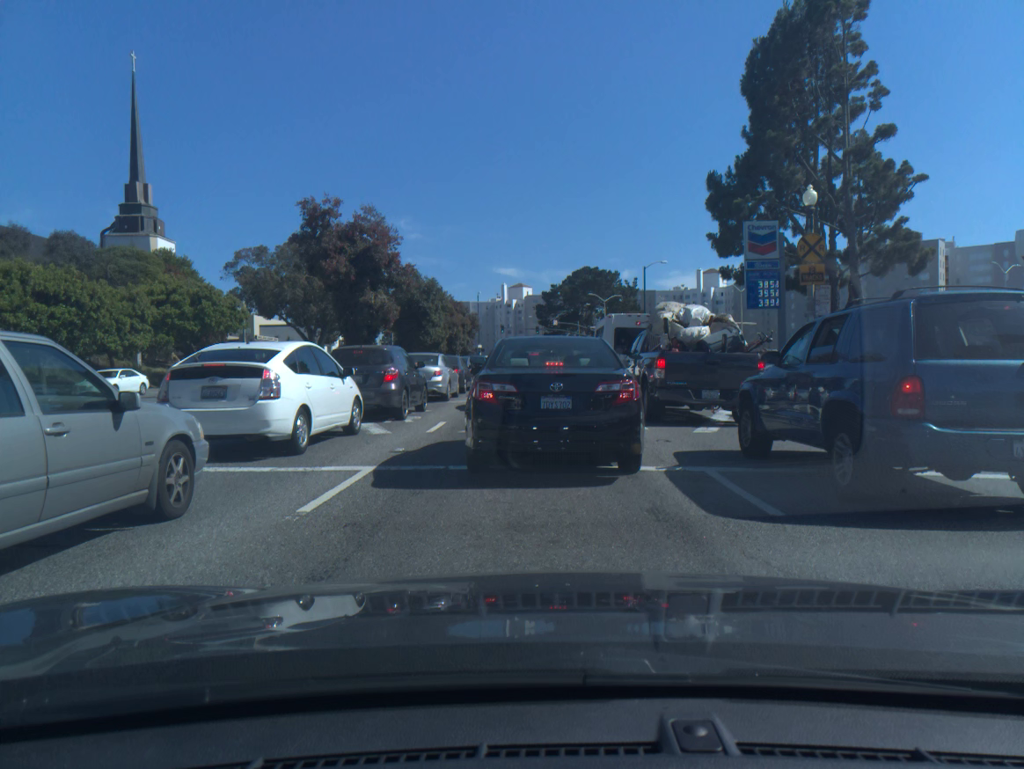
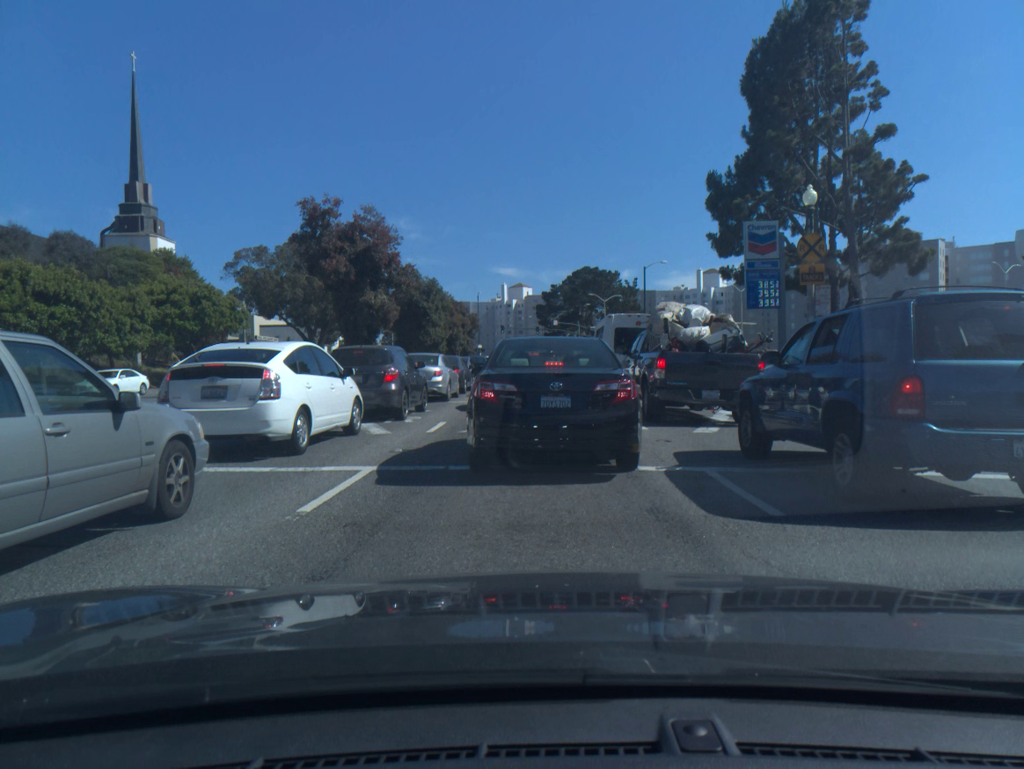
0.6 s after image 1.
(0.0, 0.0) m; 0°
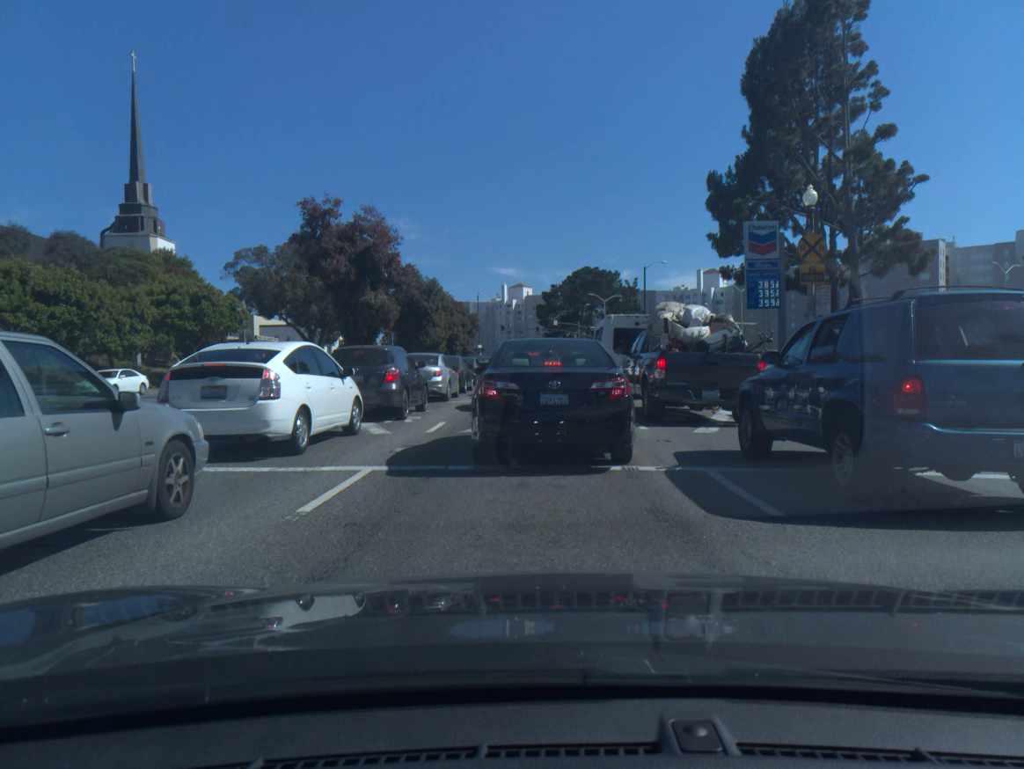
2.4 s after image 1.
(0.0, 0.0) m; 0°
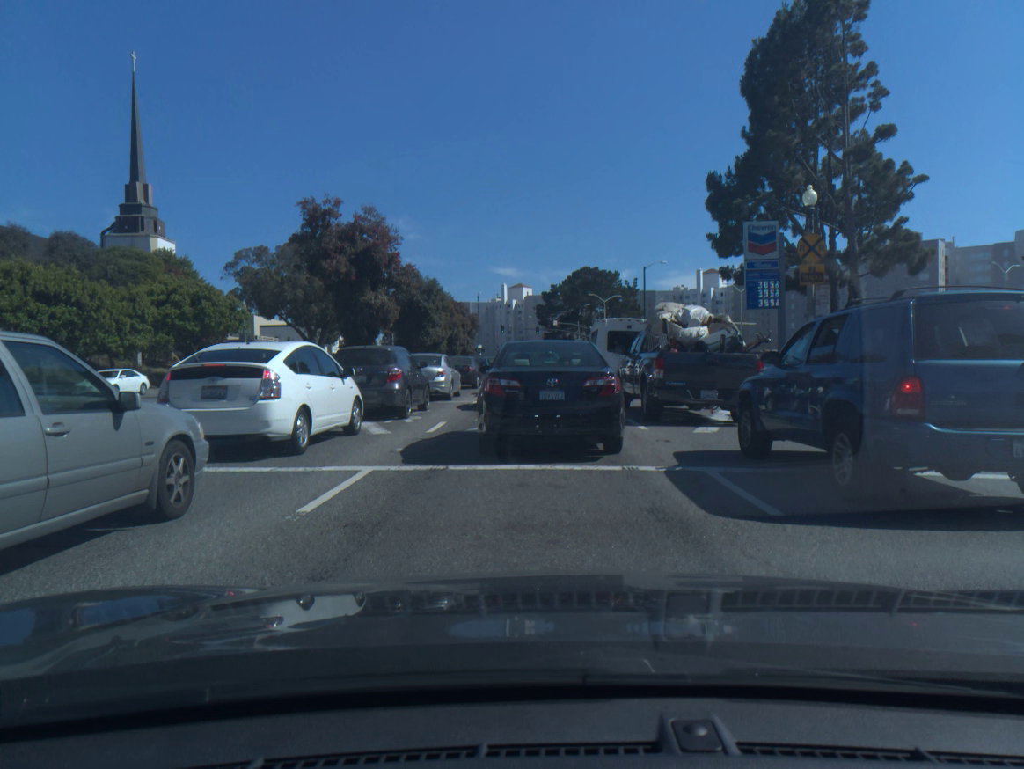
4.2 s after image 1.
(0.0, 0.0) m; 0°
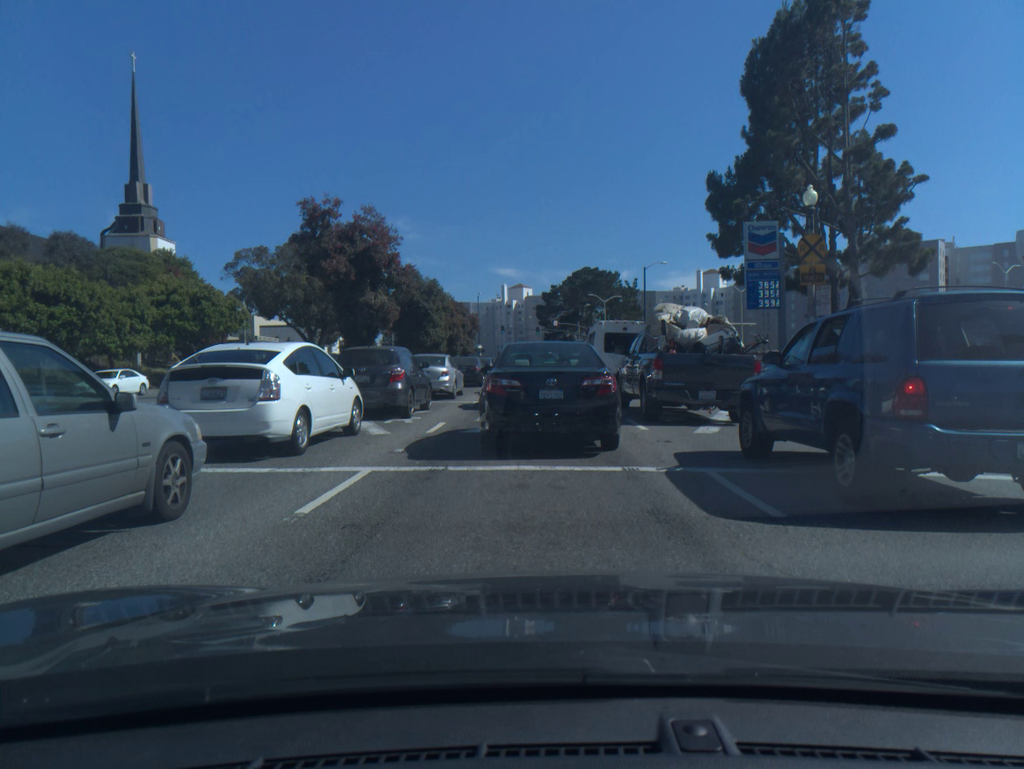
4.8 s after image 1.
(0.0, 0.0) m; 0°
